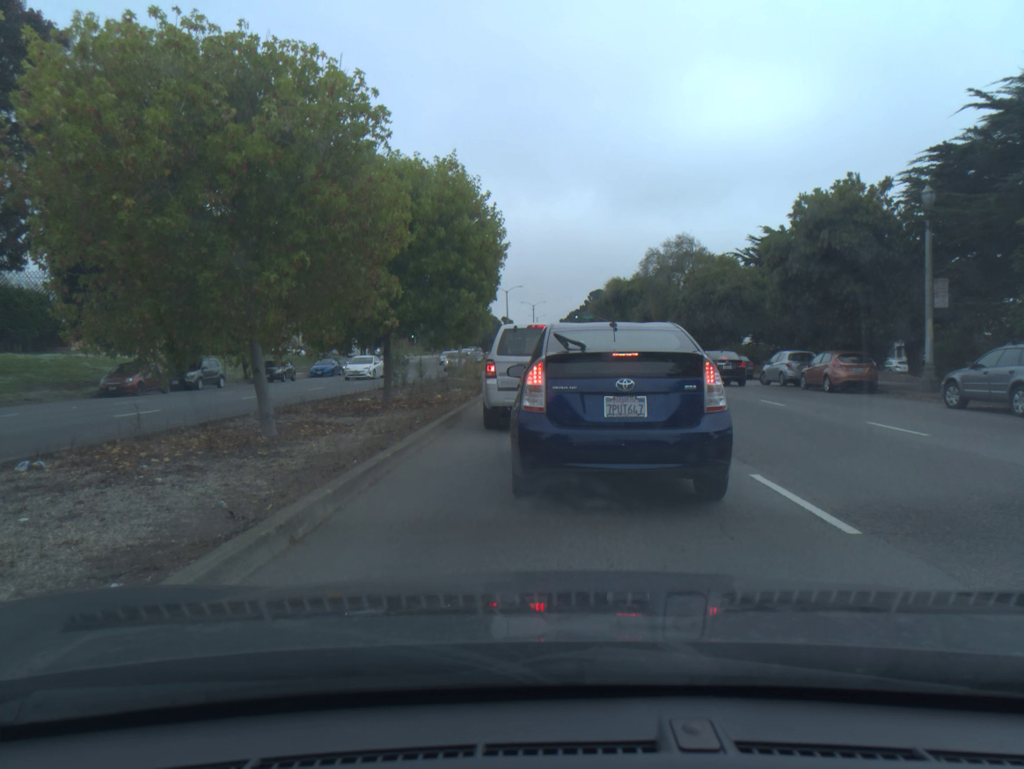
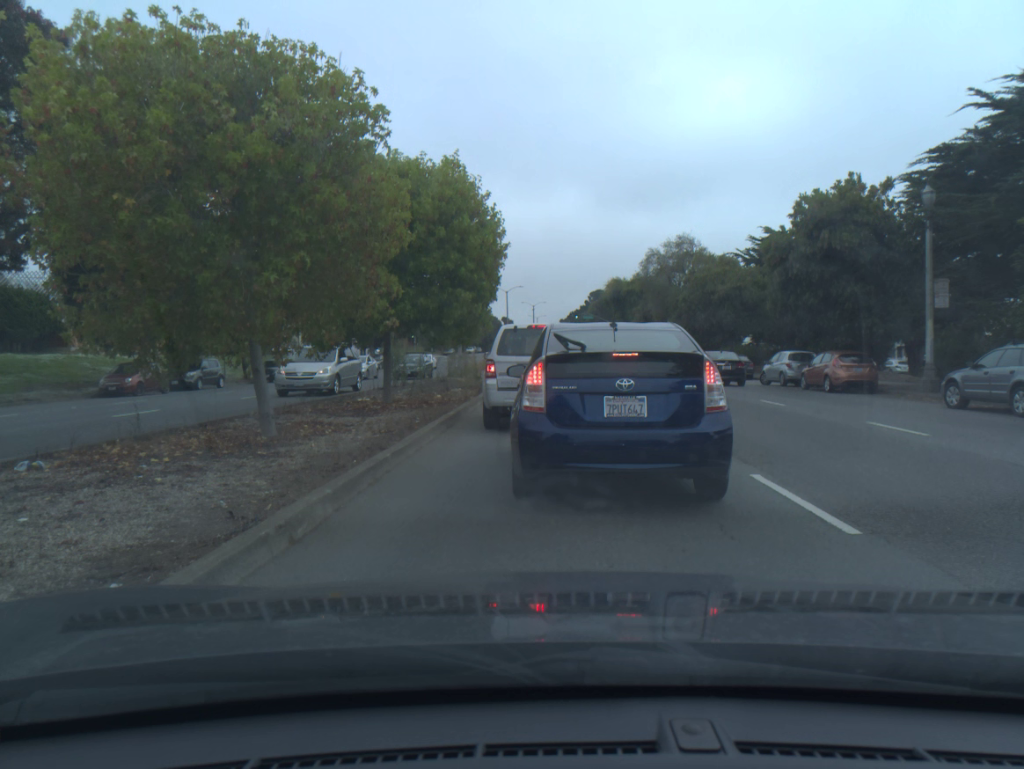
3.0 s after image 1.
(0.0, 0.0) m; 0°
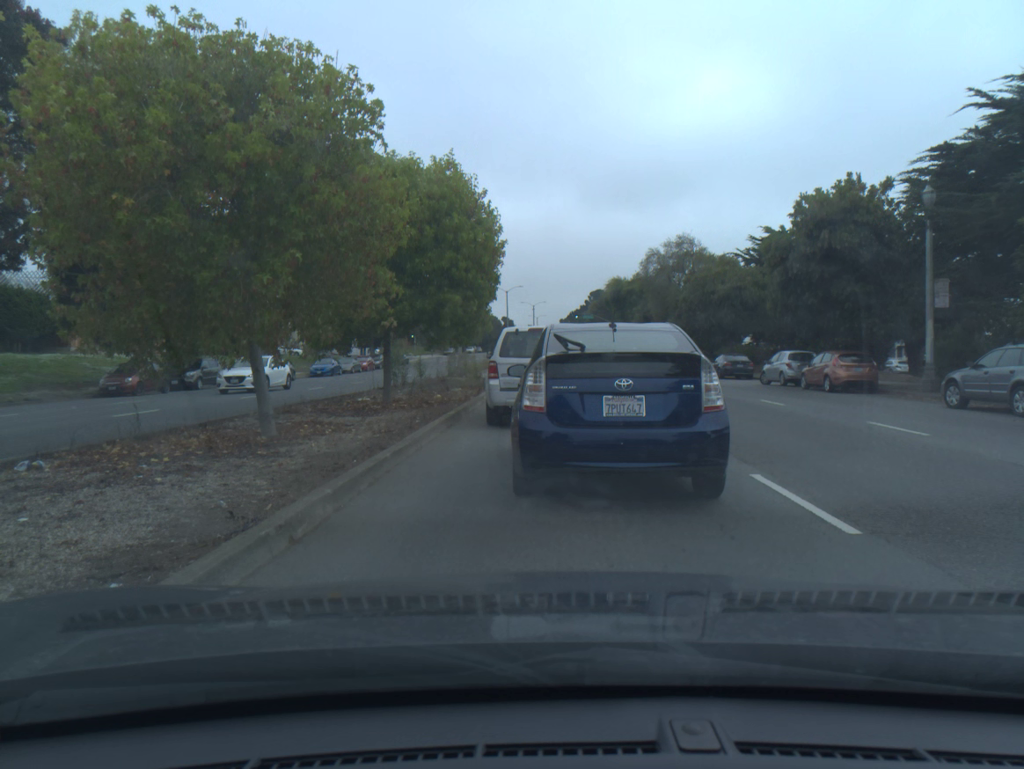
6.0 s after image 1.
(0.0, -0.1) m; 0°
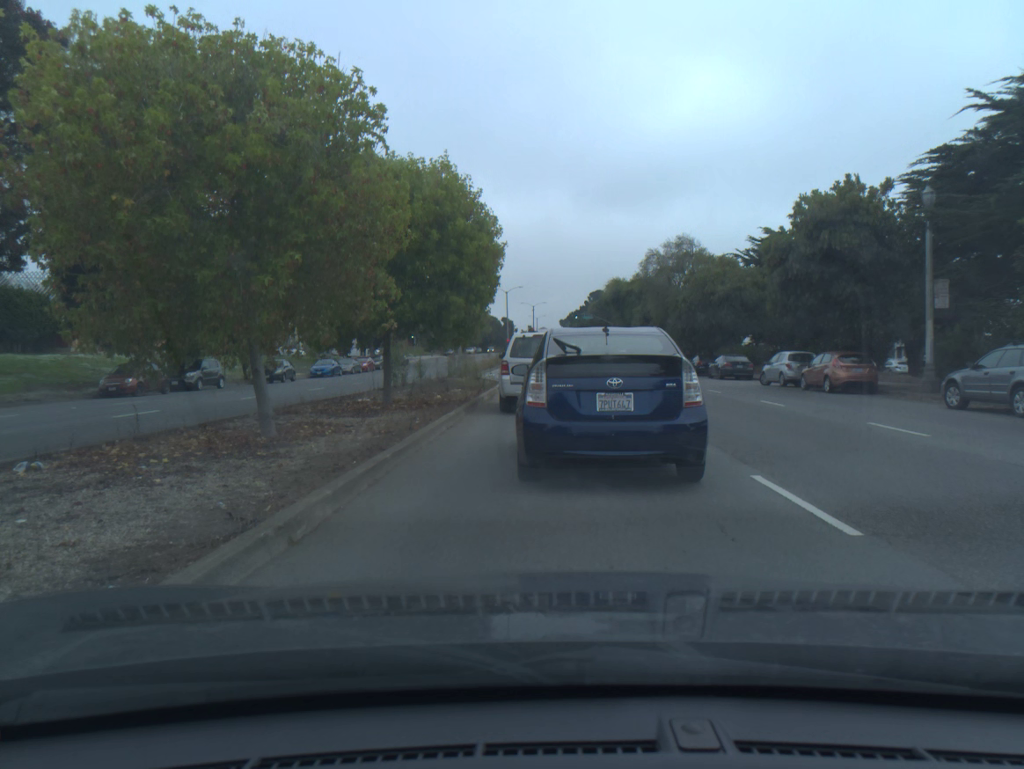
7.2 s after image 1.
(0.0, 0.0) m; 0°
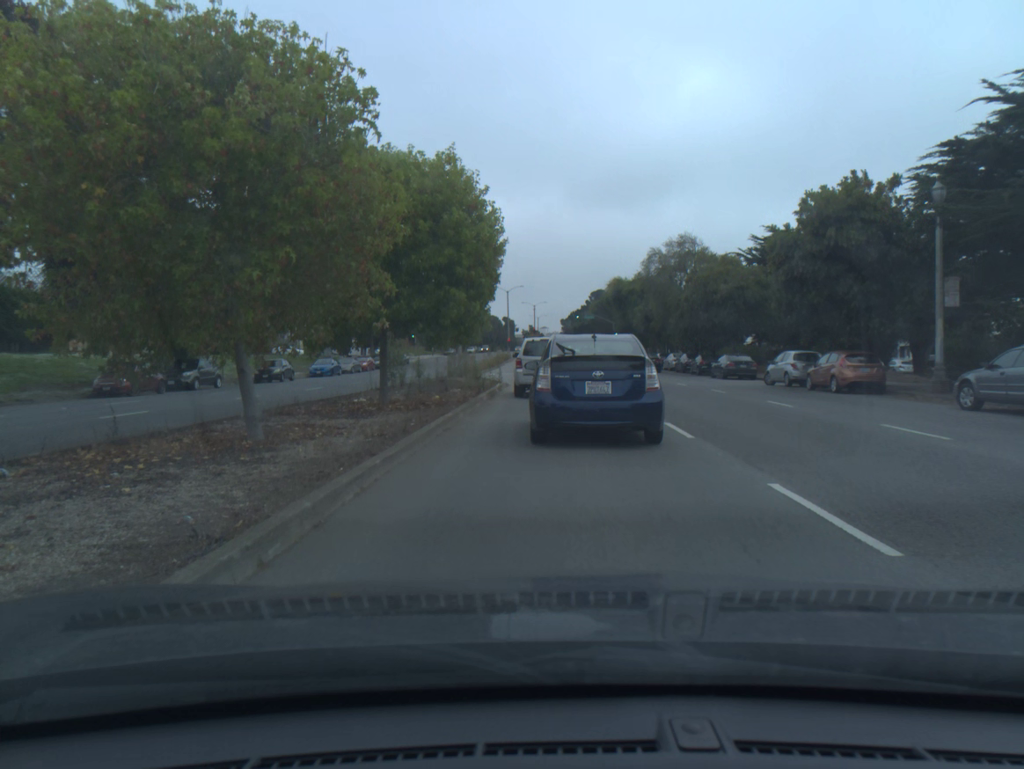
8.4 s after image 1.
(0.0, +0.5) m; 0°
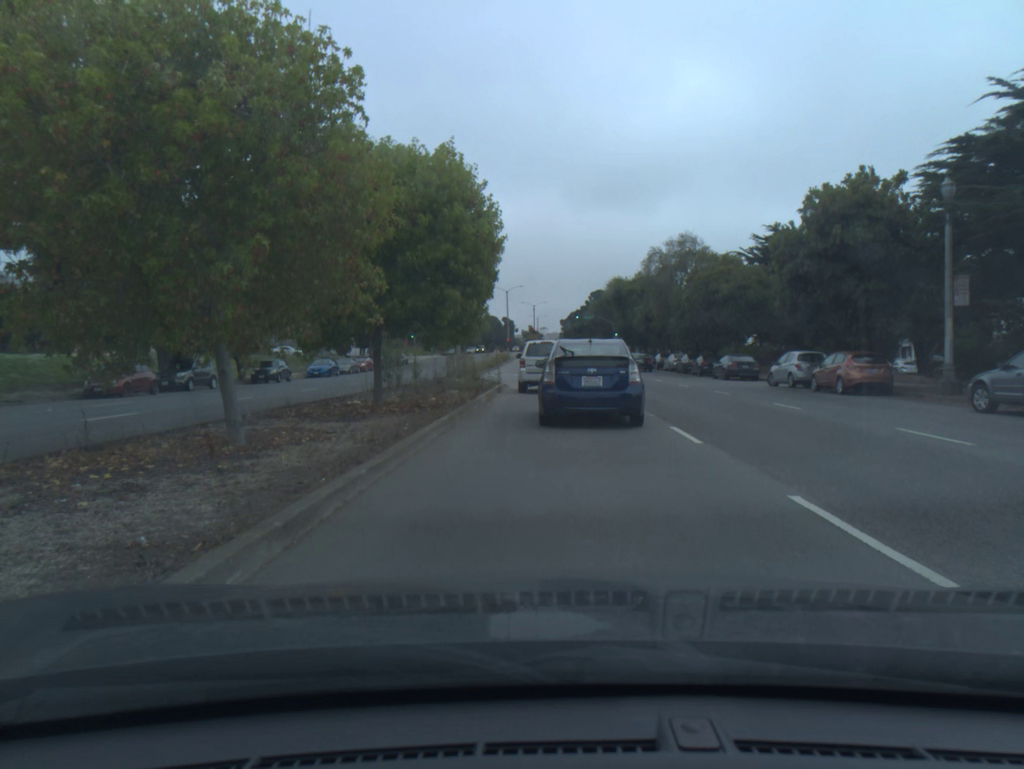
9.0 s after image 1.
(0.0, +0.6) m; 0°
